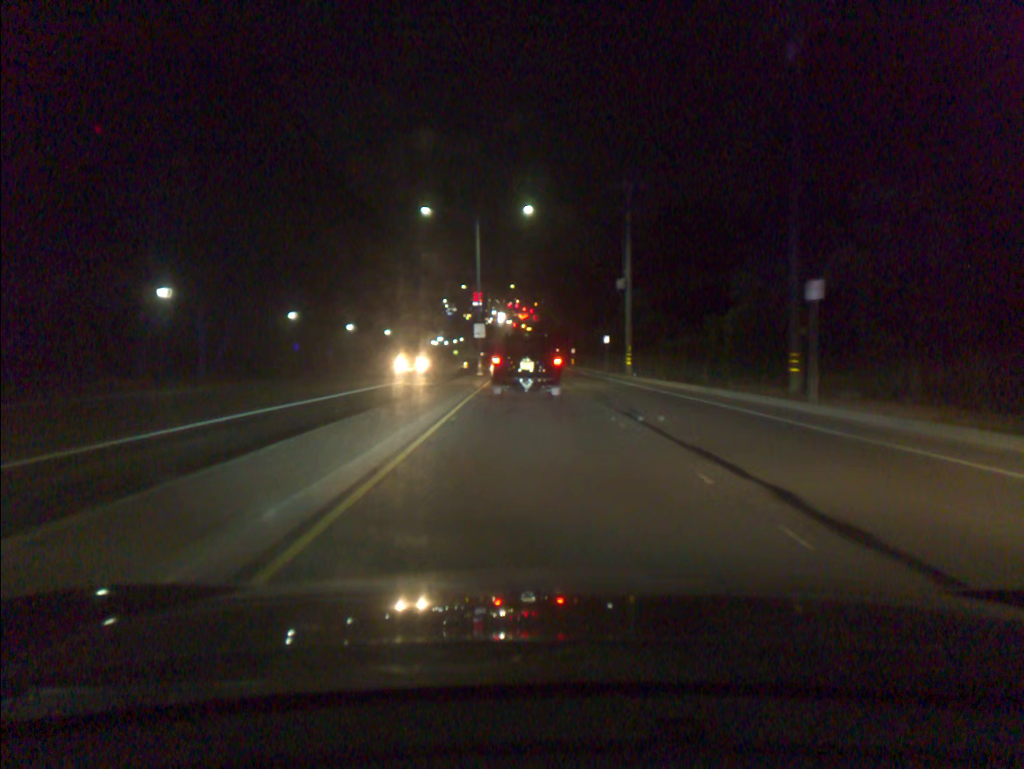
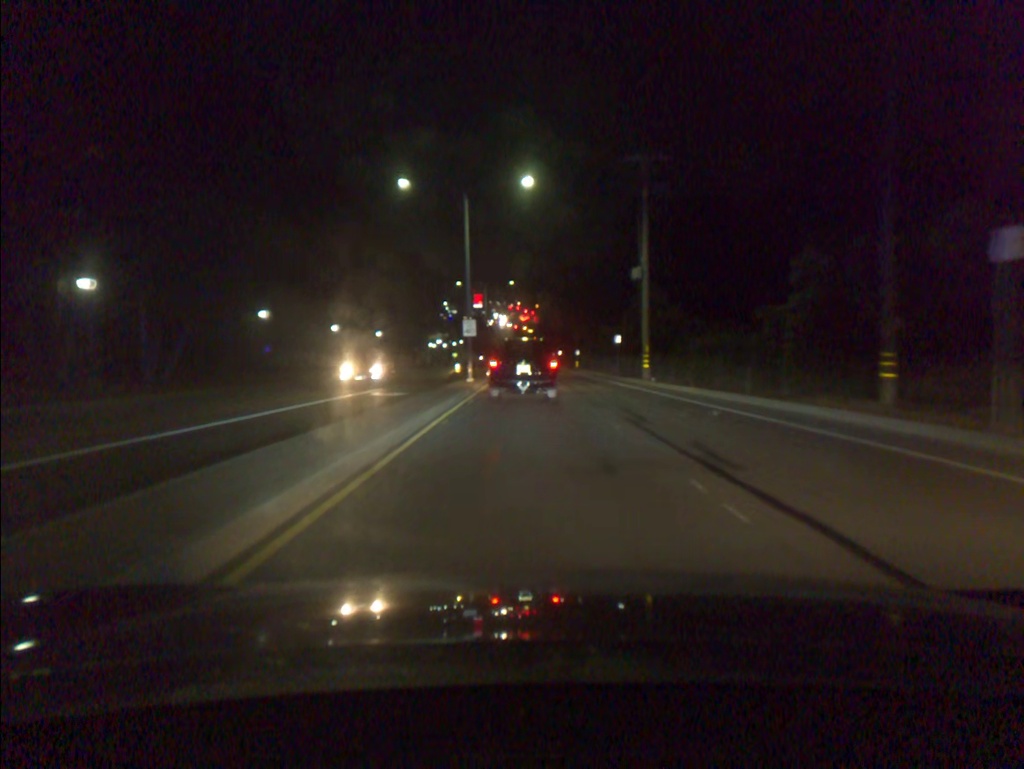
(0.0, +7.7) m; 0°
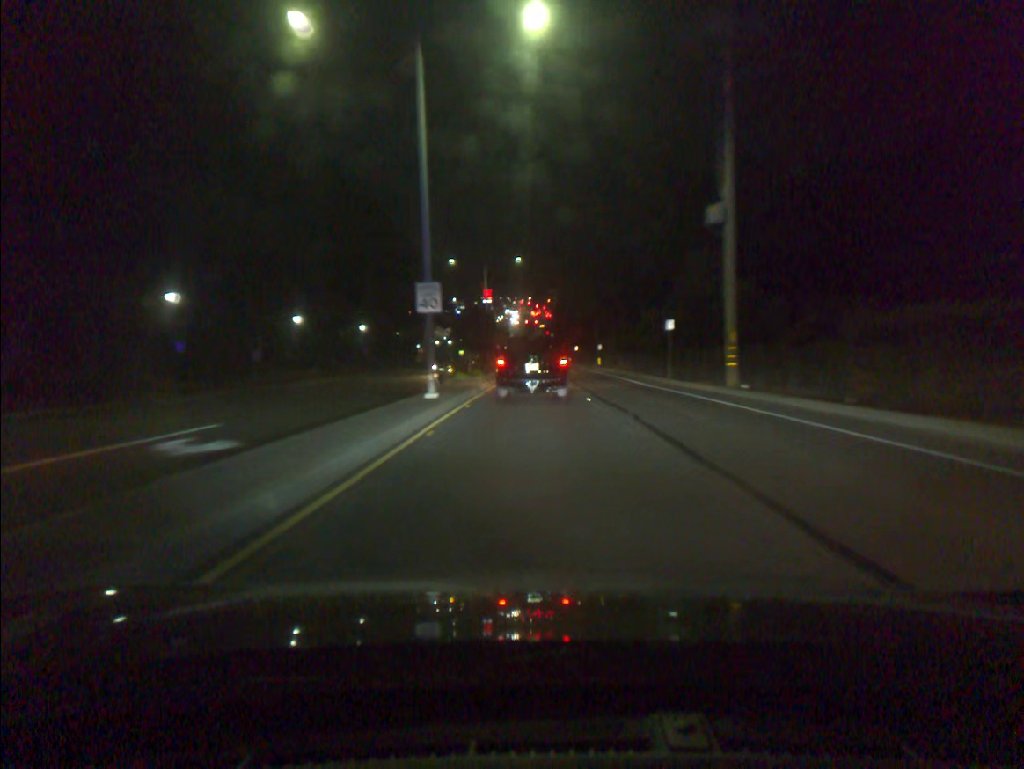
(-0.1, +17.2) m; -1°
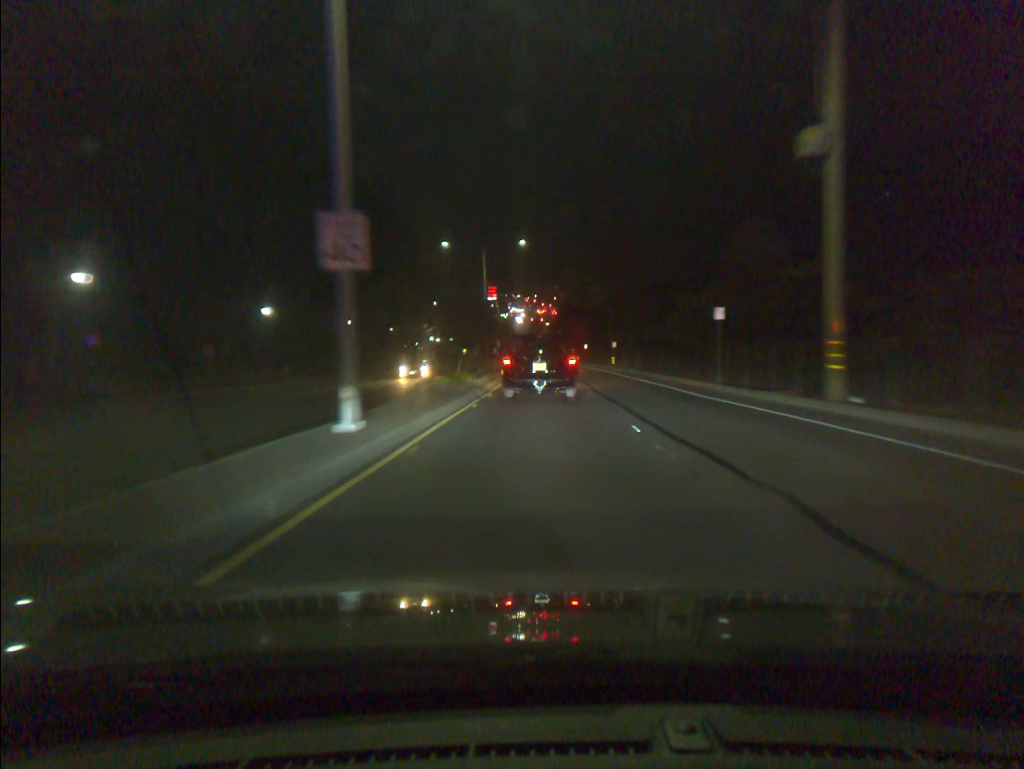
(0.0, +9.2) m; 0°
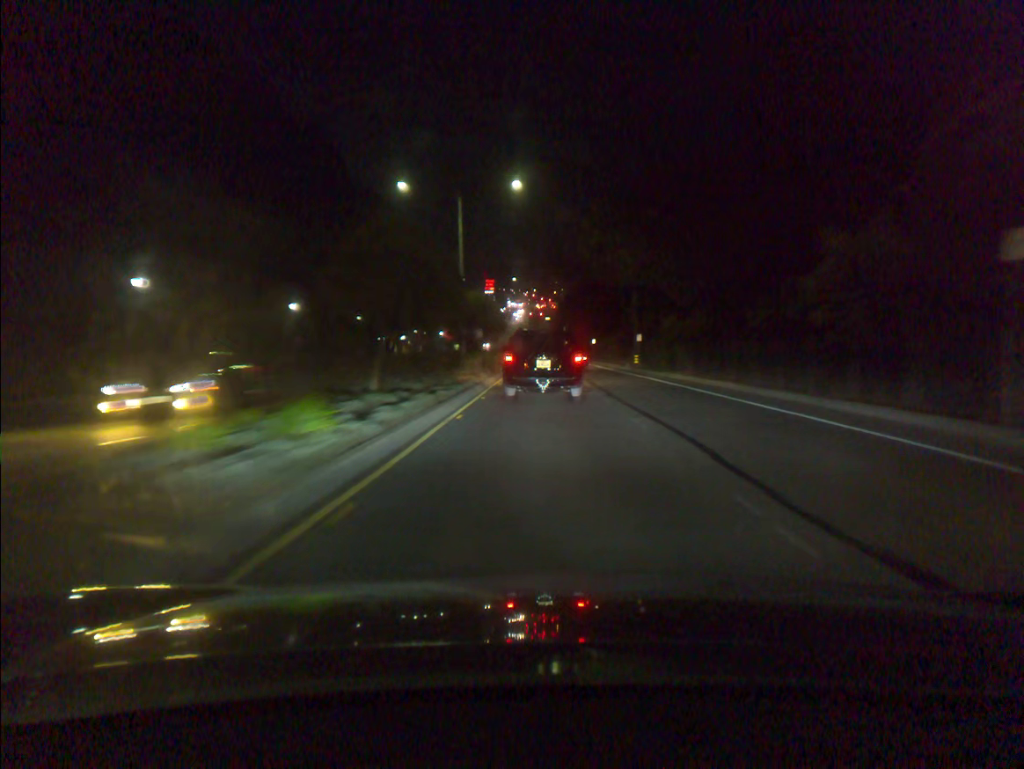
(0.0, +18.7) m; 0°
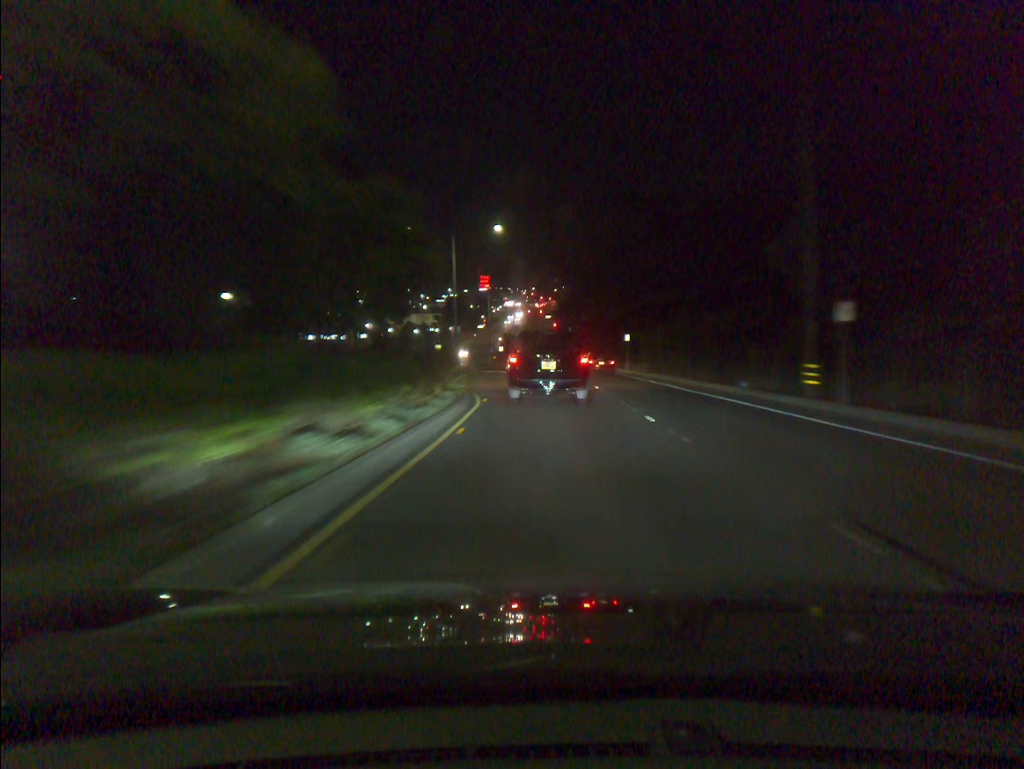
(0.0, +37.8) m; 0°
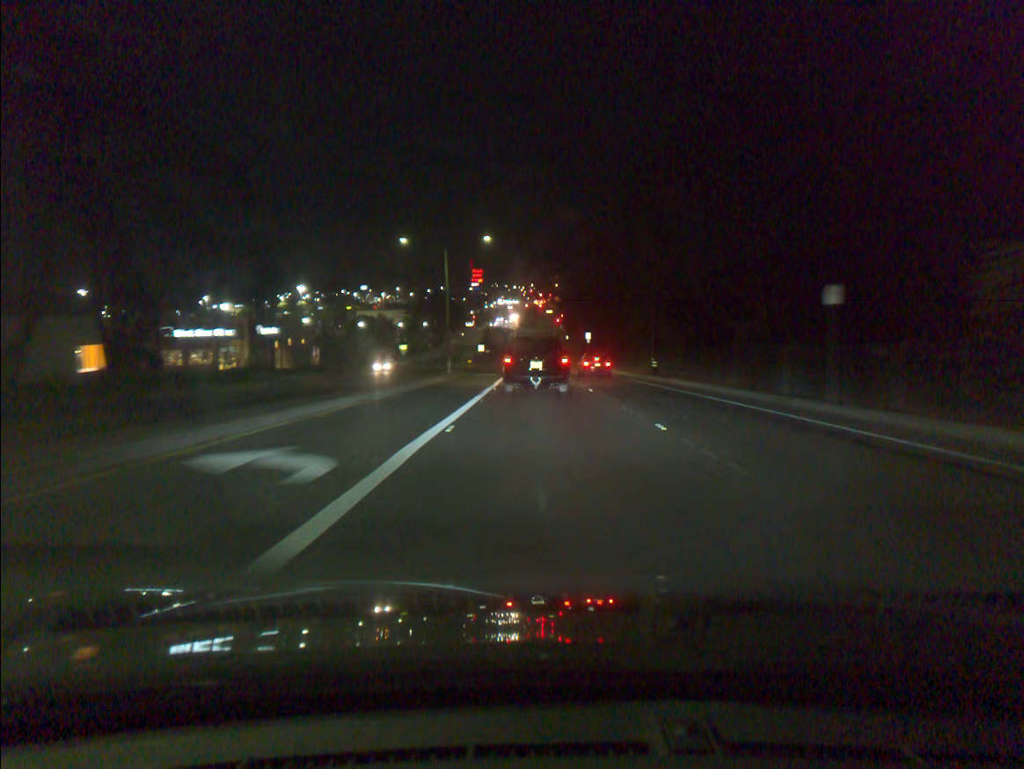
(+0.2, +45.6) m; 0°
